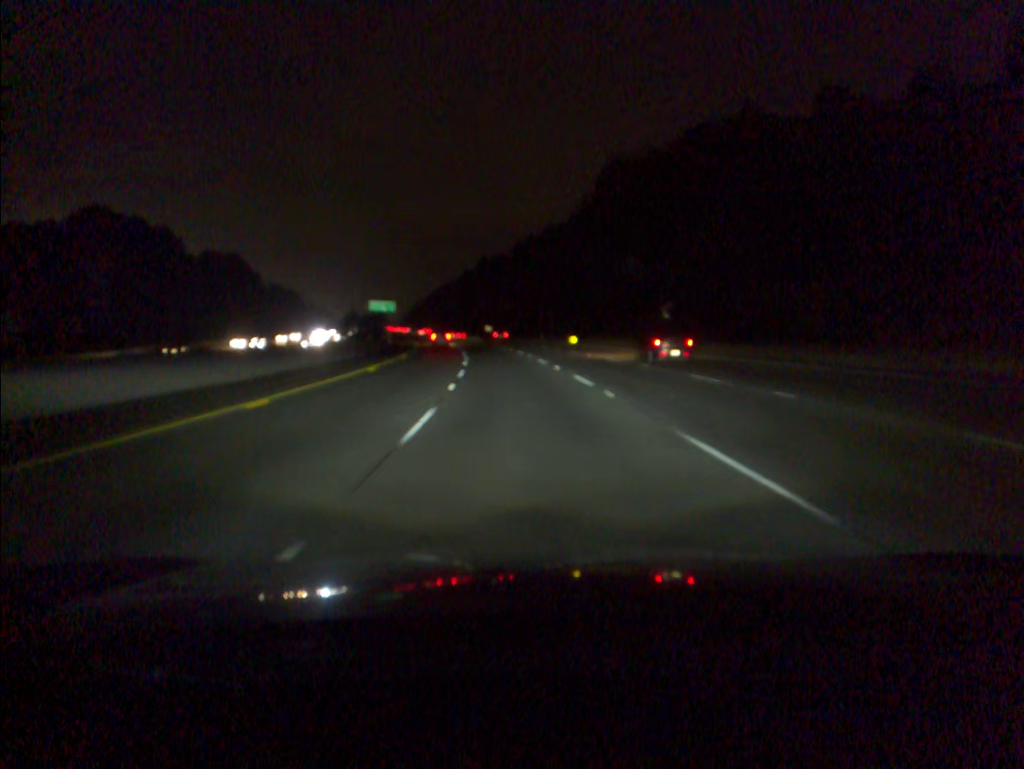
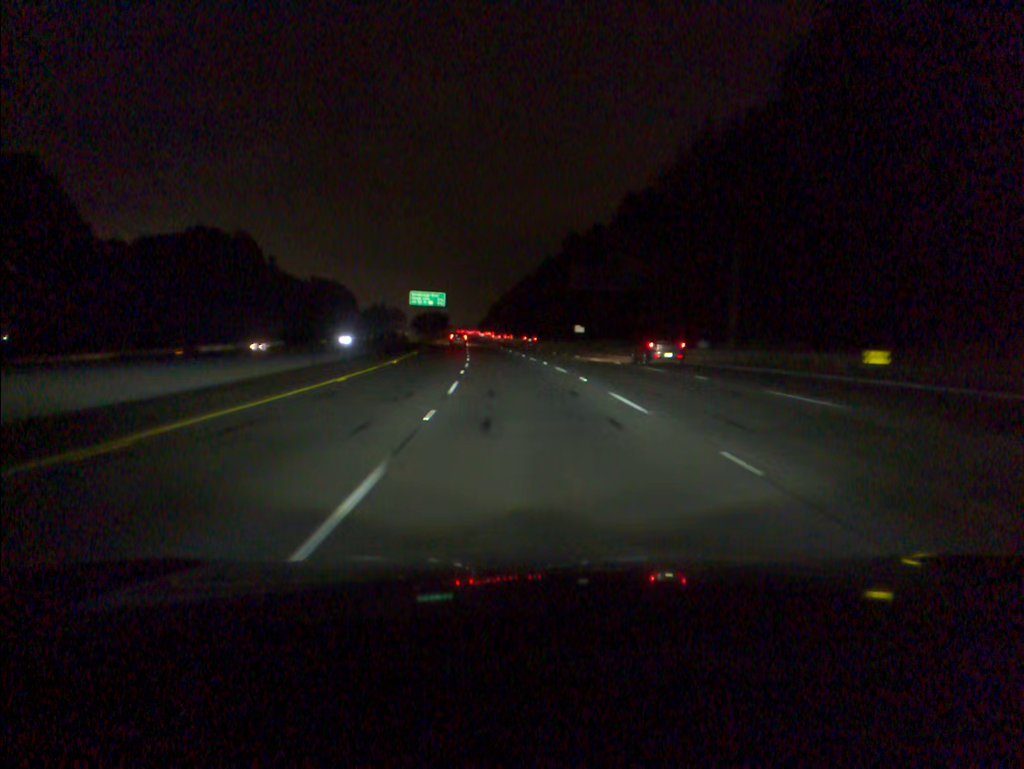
(-3.6, +64.8) m; -6°
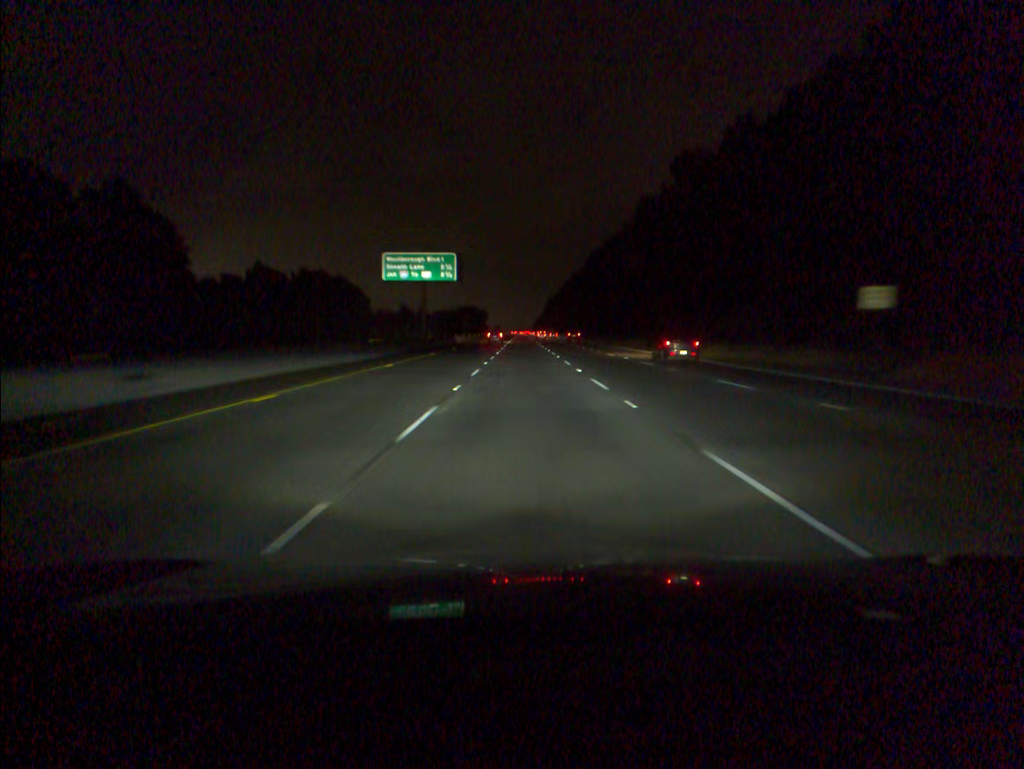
(-3.9, +81.1) m; -4°
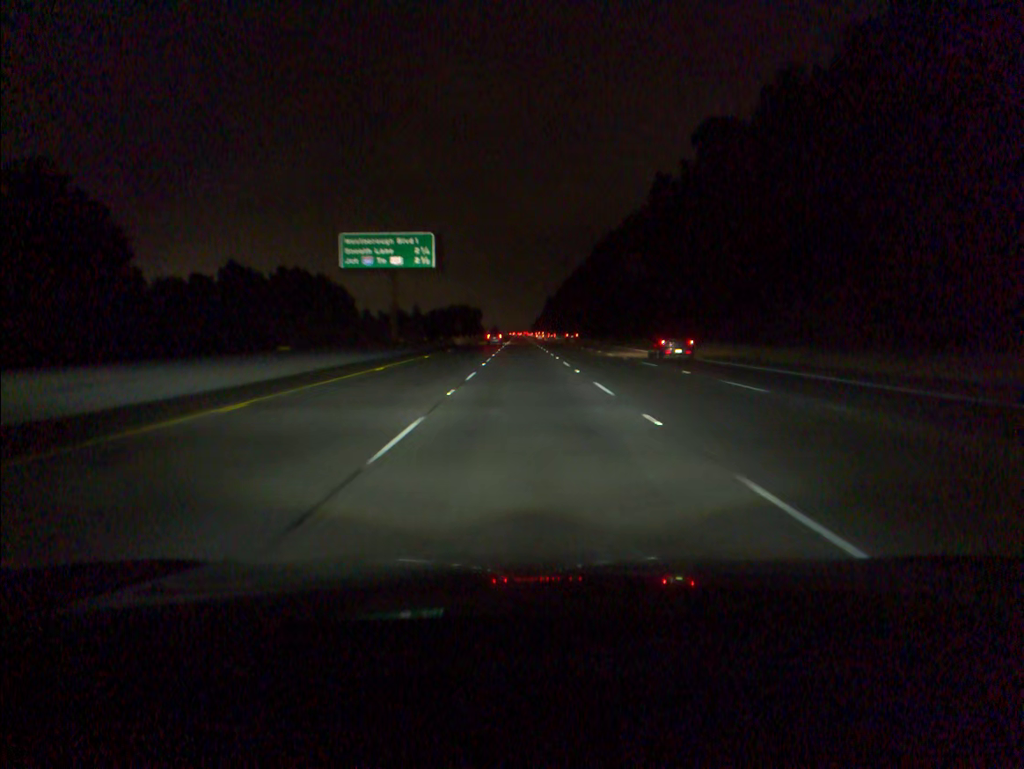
(0.0, +16.2) m; 0°
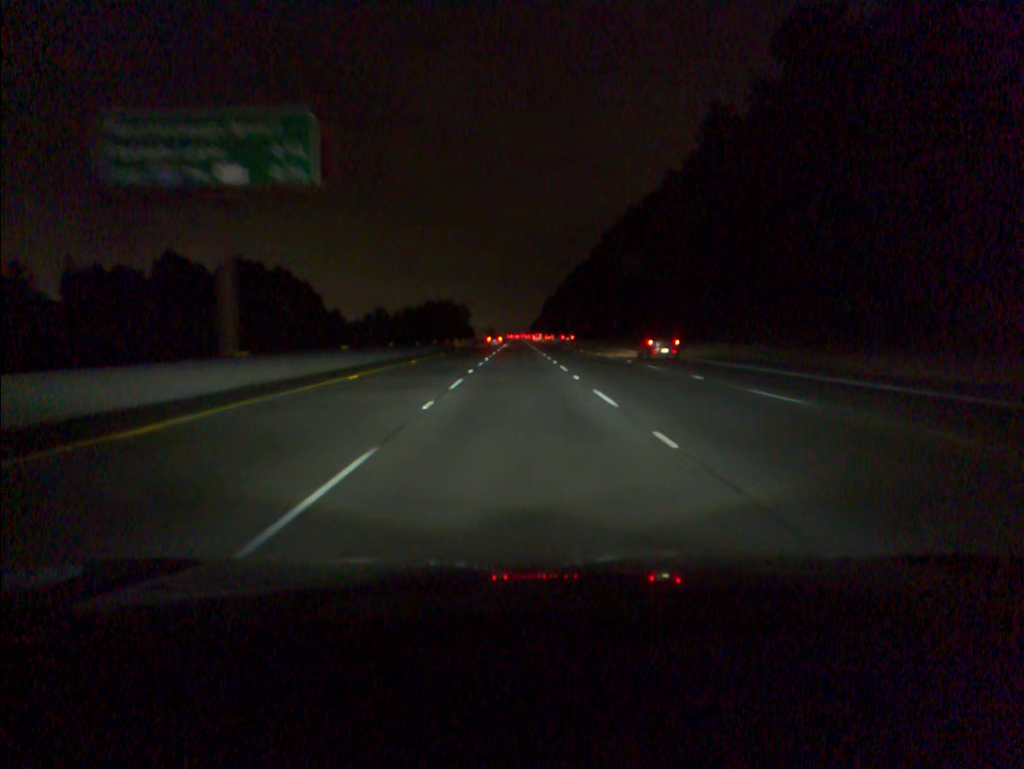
(0.0, +32.5) m; 0°
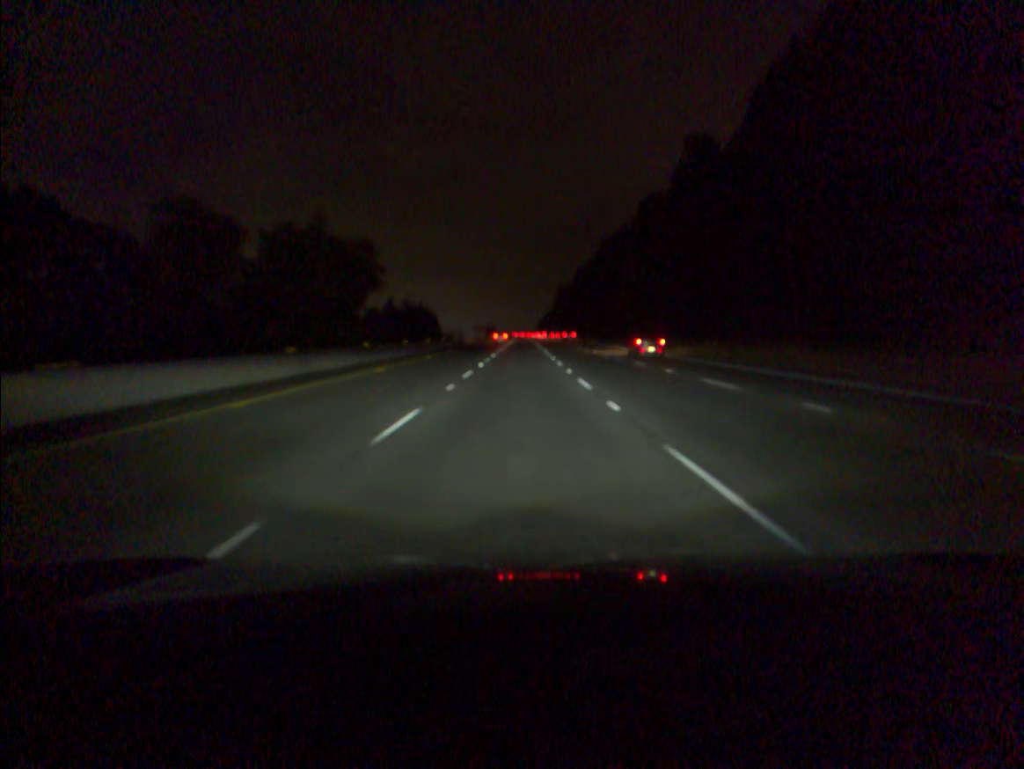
(-0.4, +83.0) m; 0°
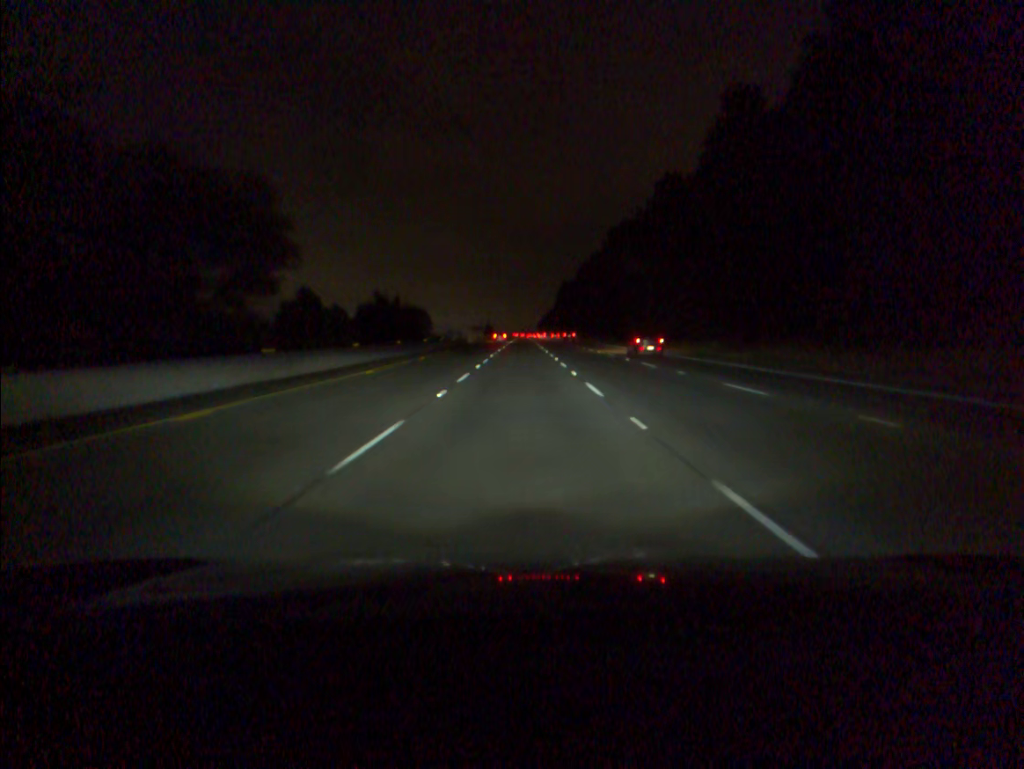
(0.0, +16.9) m; 0°
